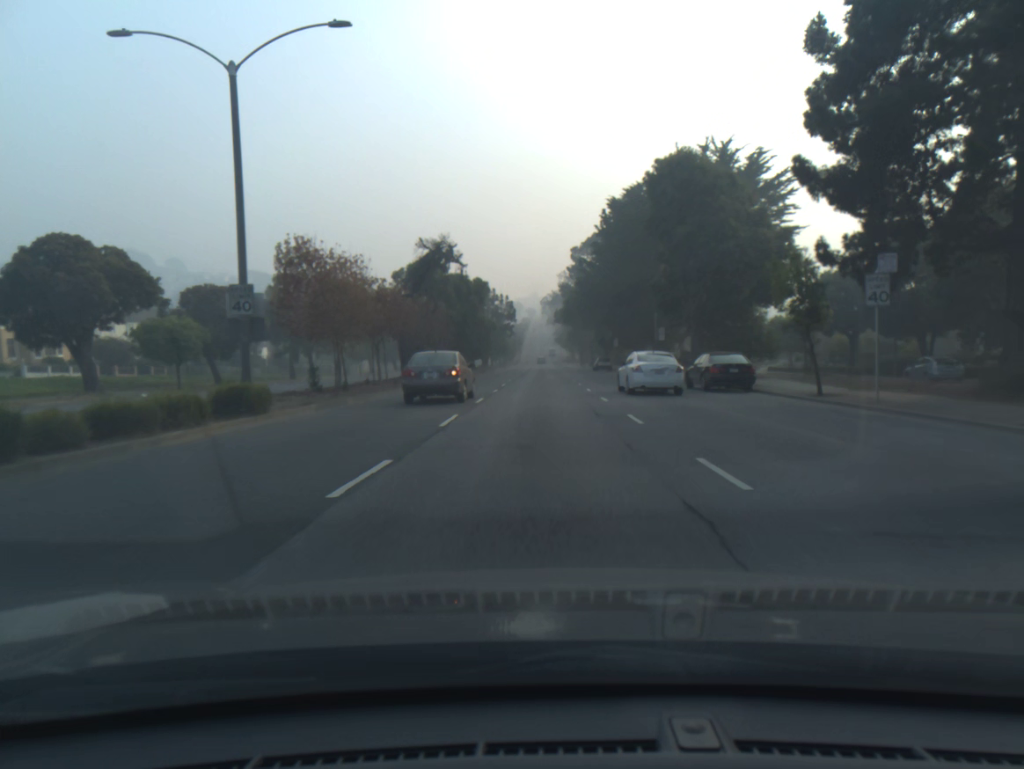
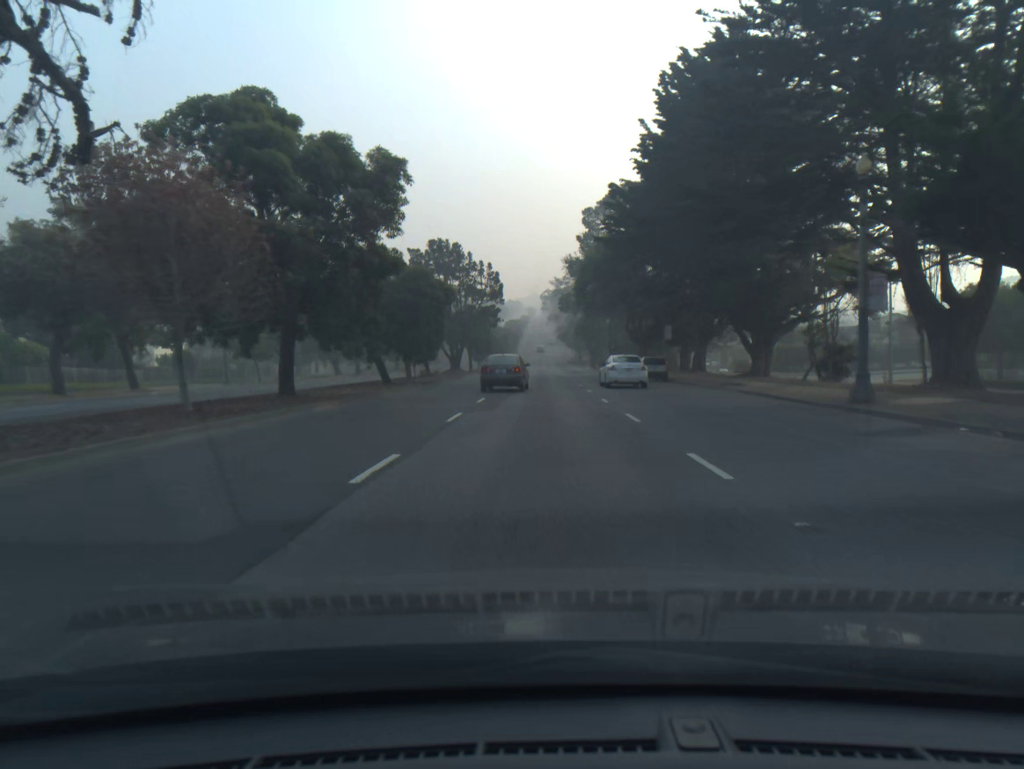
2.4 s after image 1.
(-0.1, +36.0) m; 0°
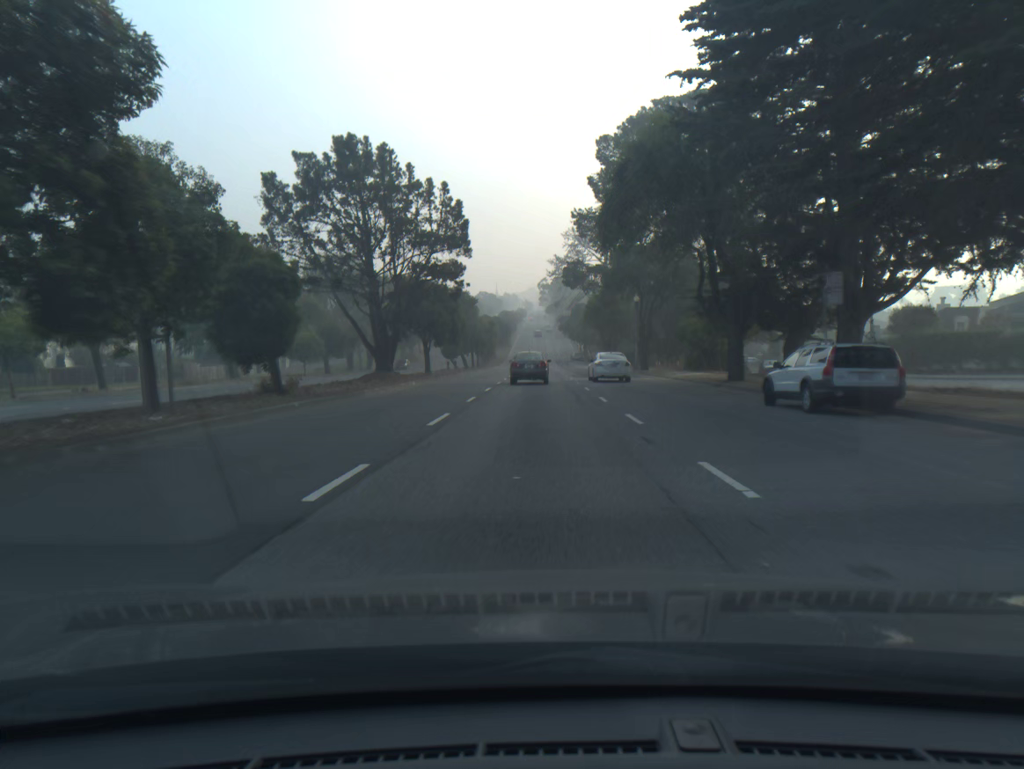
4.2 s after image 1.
(+0.1, +30.5) m; 0°
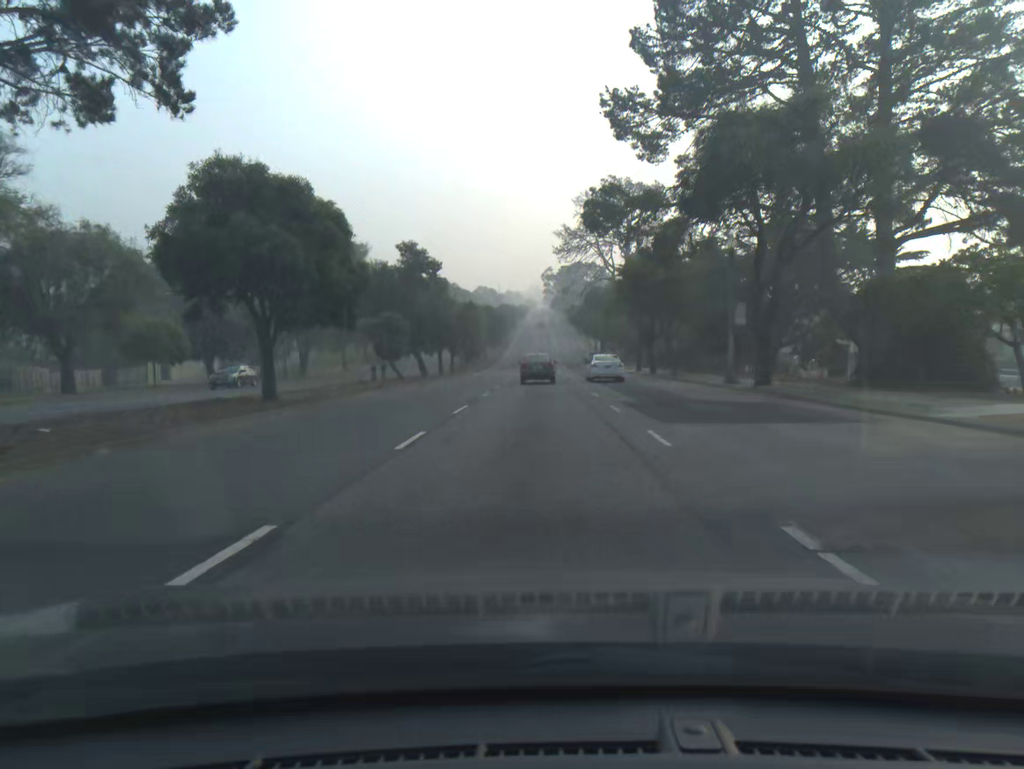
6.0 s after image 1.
(-0.1, +32.3) m; 0°
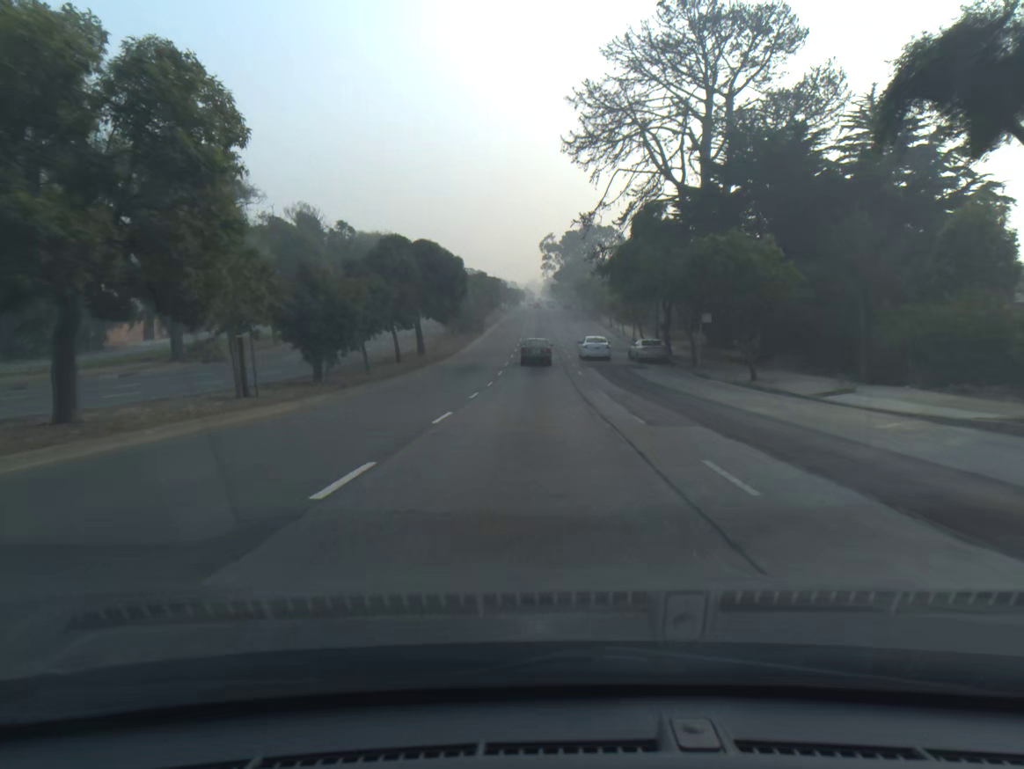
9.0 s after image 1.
(0.0, +54.9) m; 0°
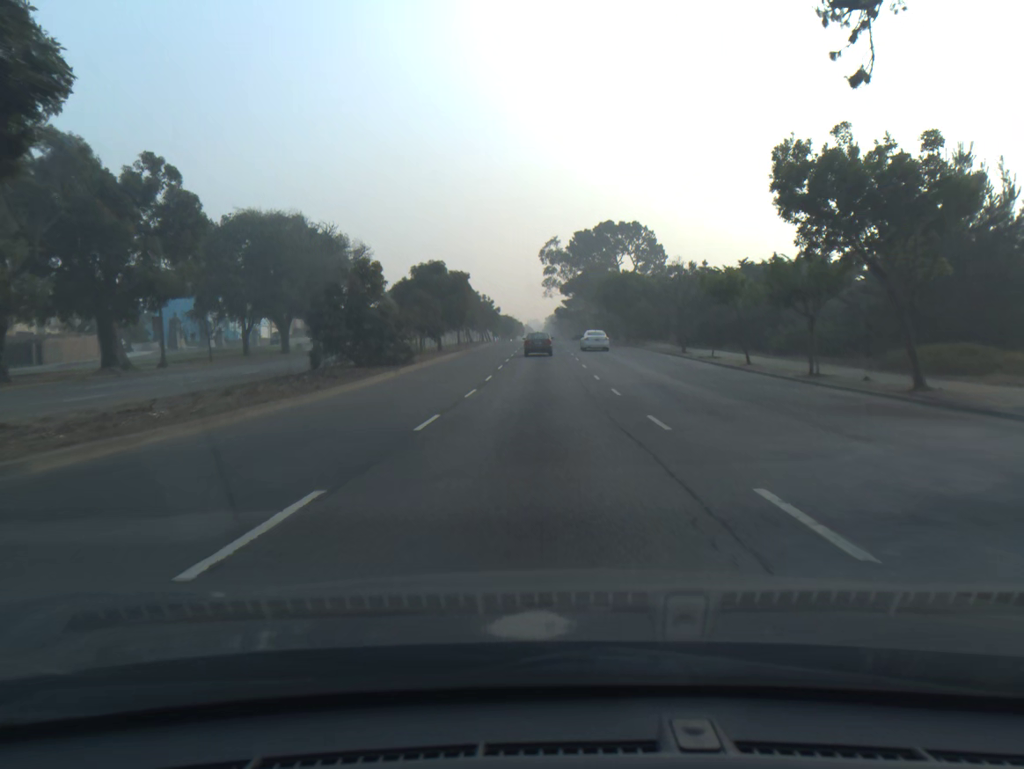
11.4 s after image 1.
(0.0, +45.6) m; 0°
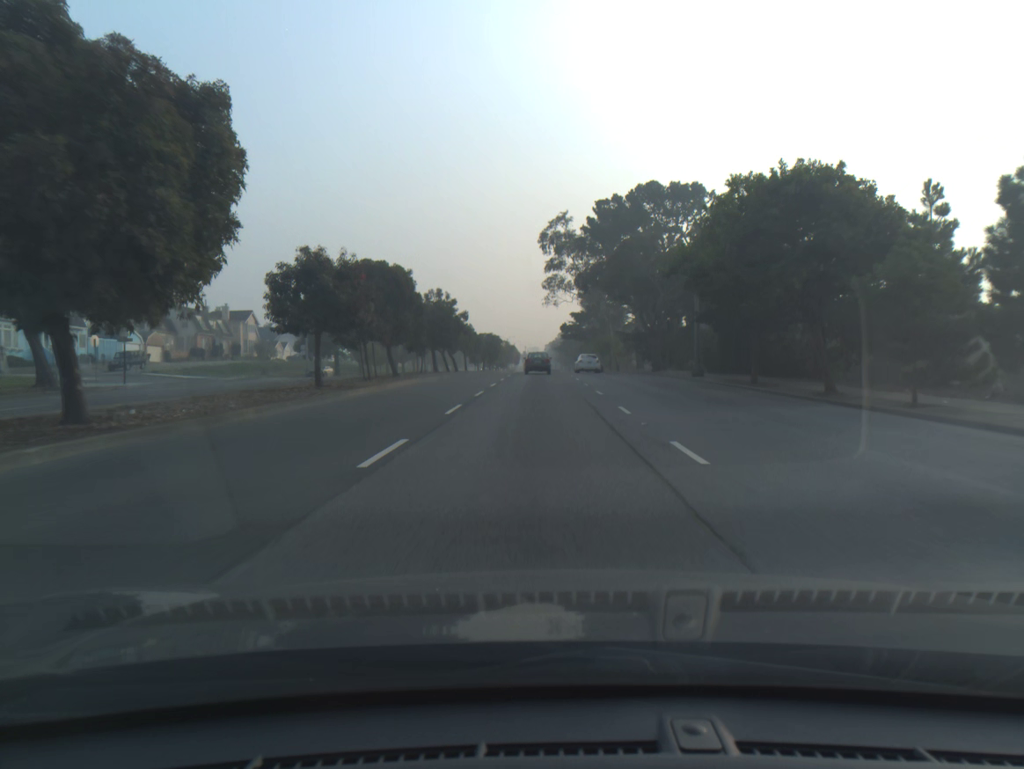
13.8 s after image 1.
(0.0, +45.9) m; 0°
